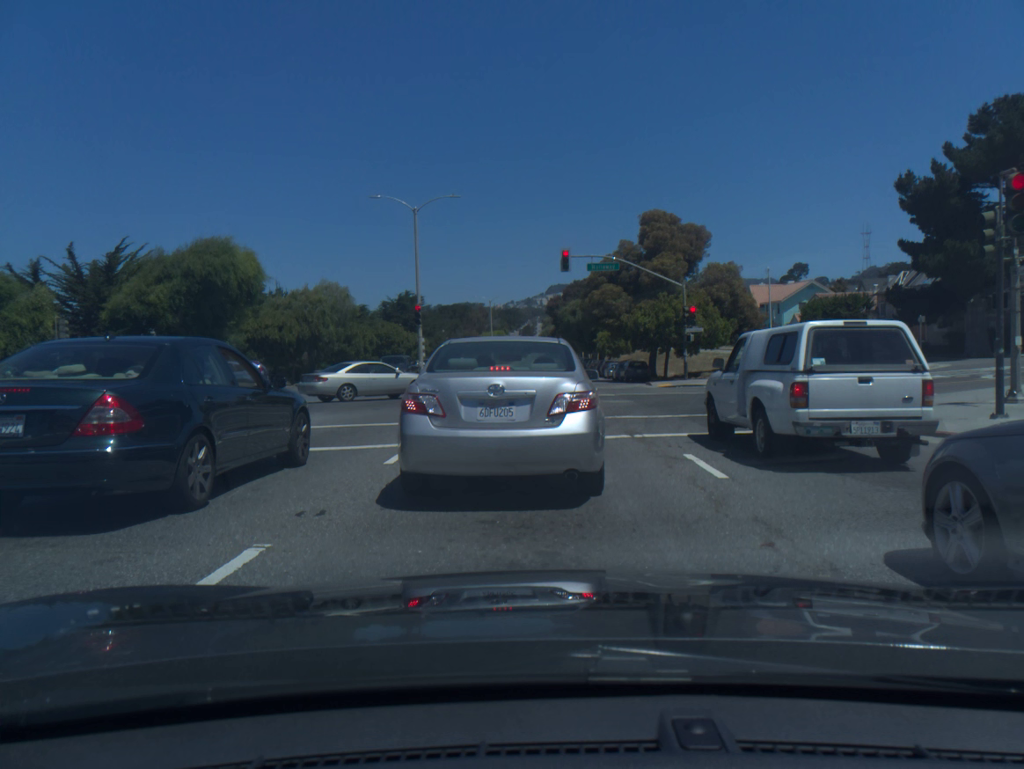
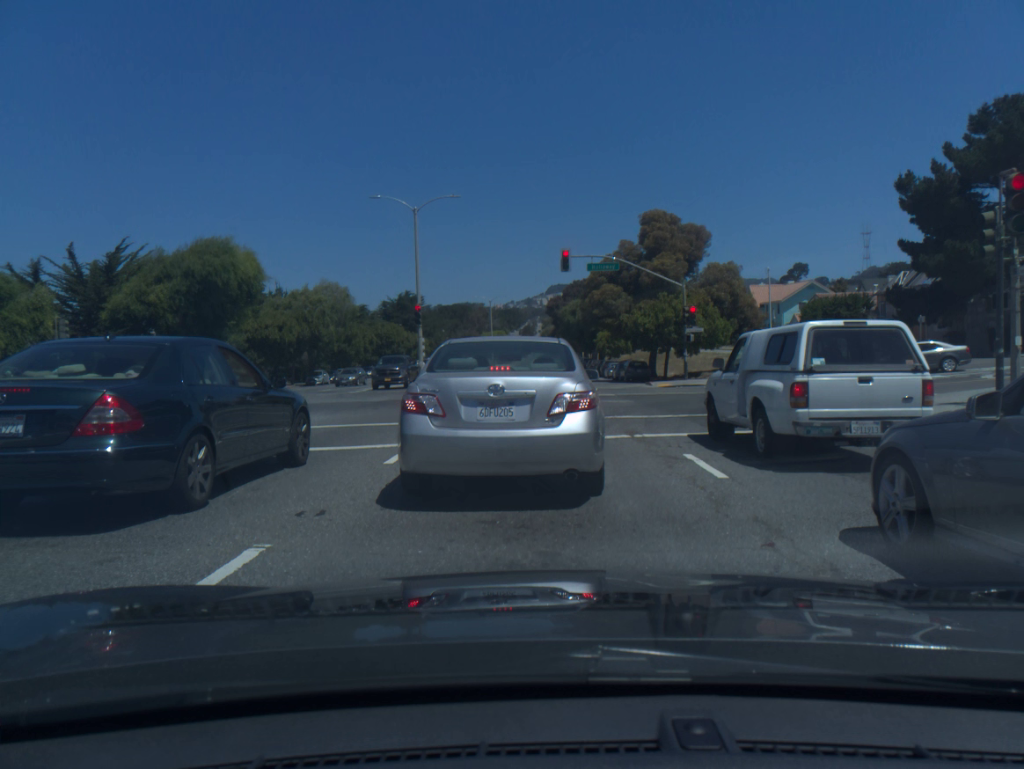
(0.0, 0.0) m; 0°
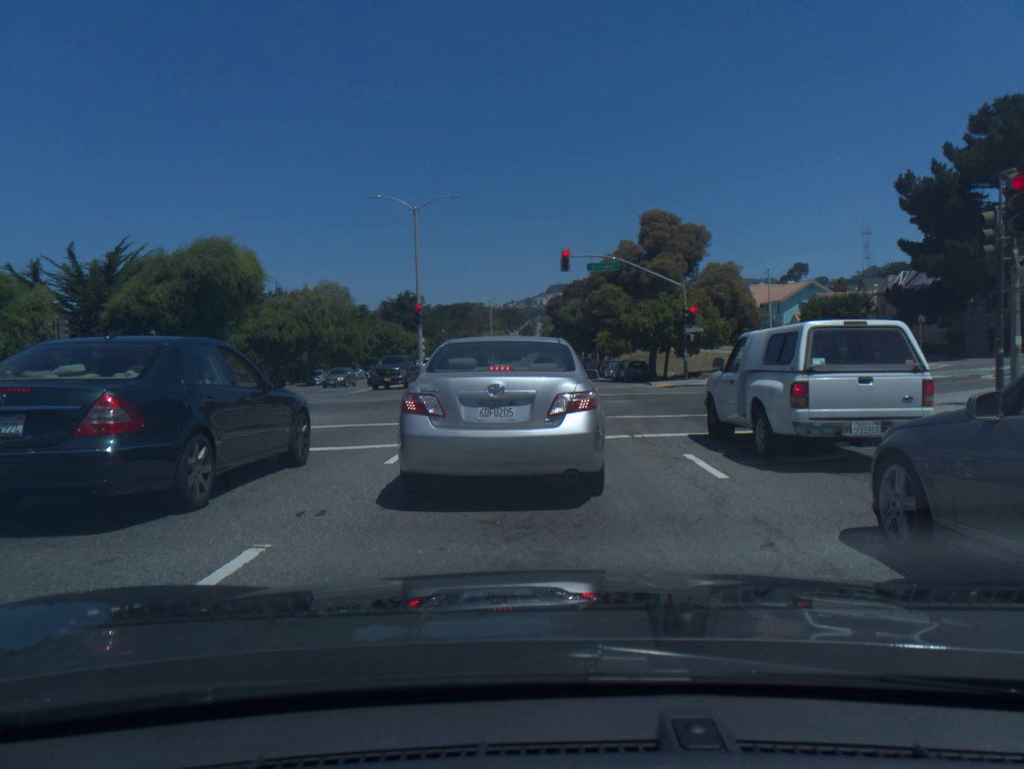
(0.0, 0.0) m; 0°
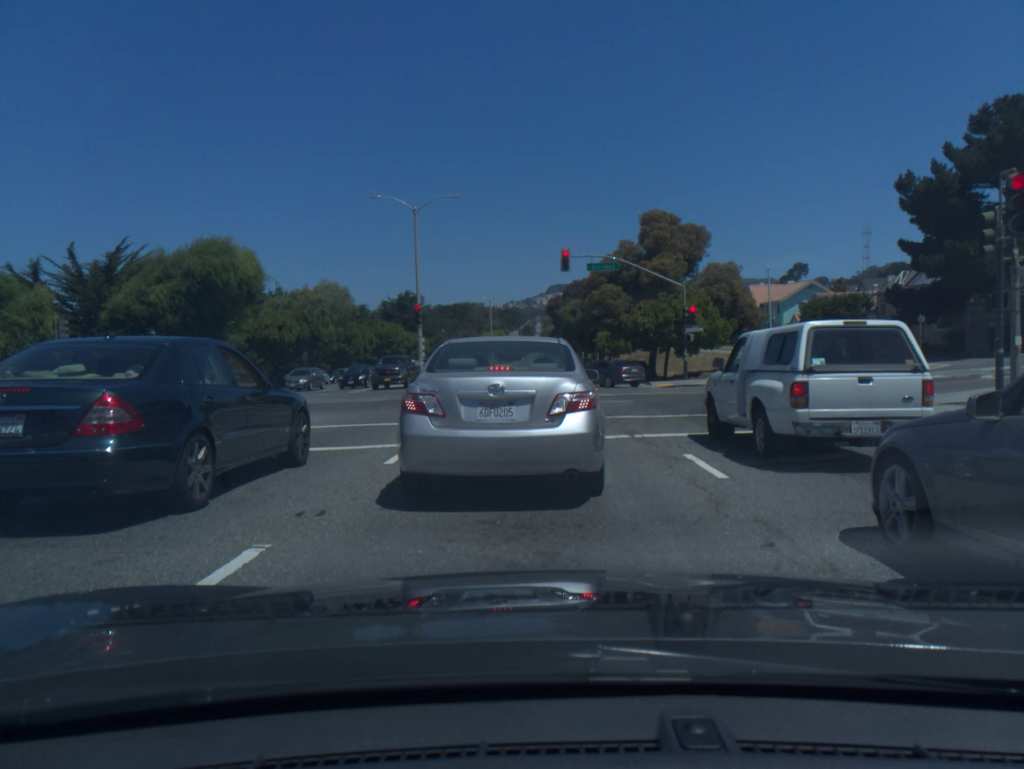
(0.0, 0.0) m; 0°
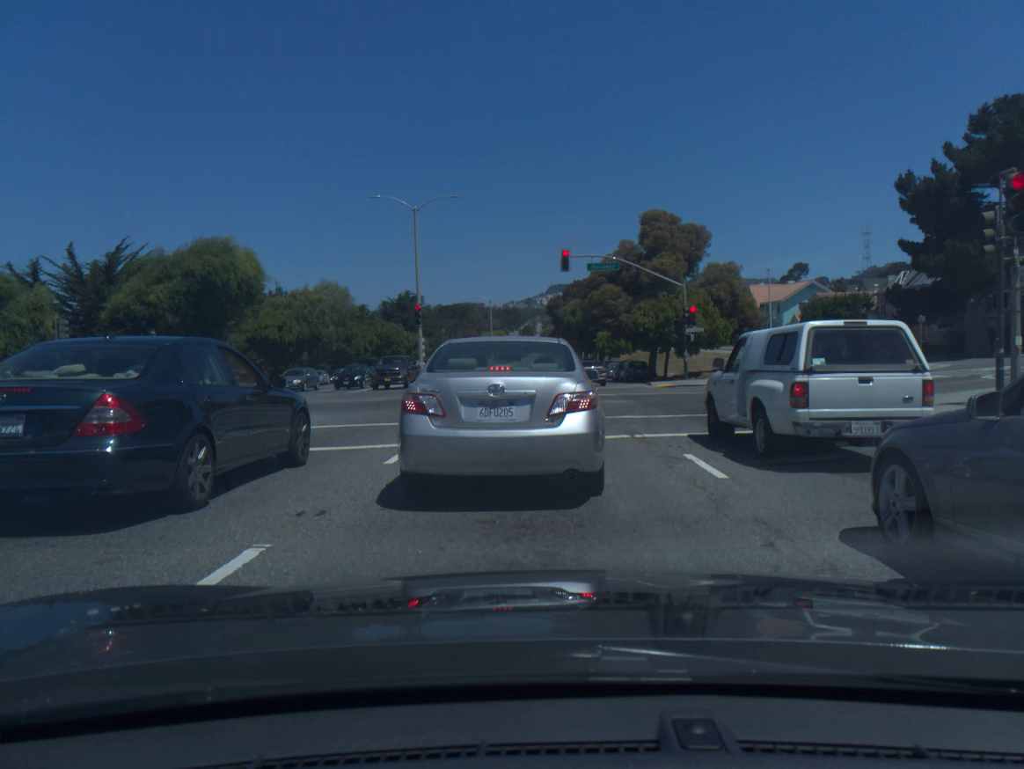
(0.0, 0.0) m; 0°
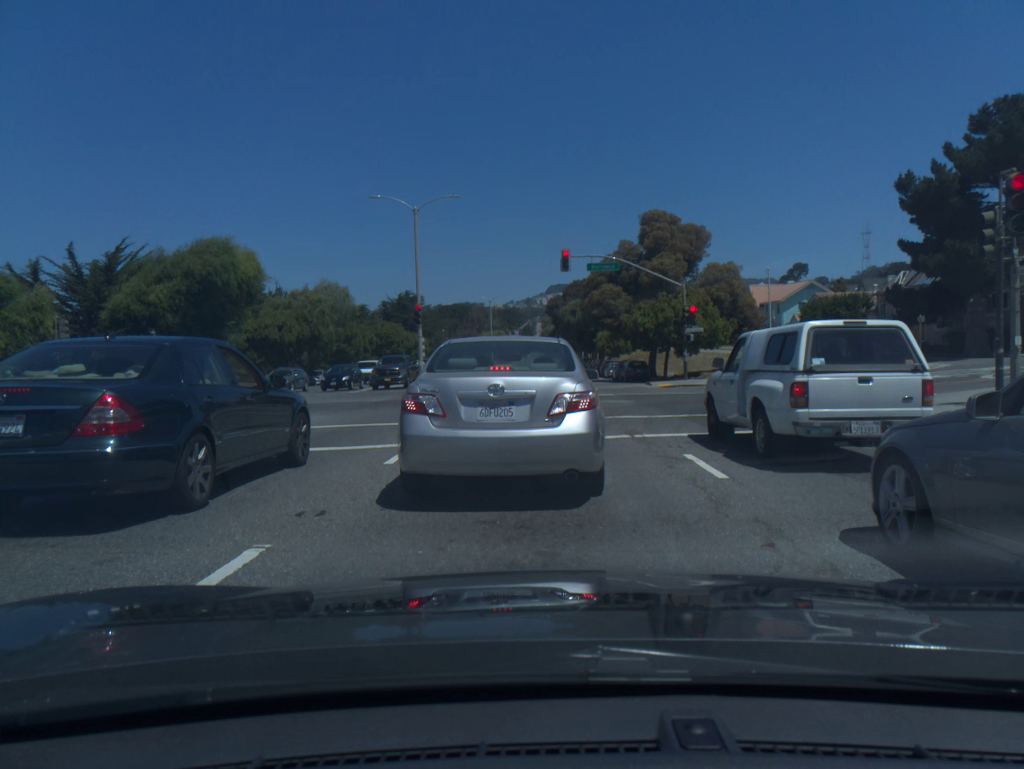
(0.0, 0.0) m; 0°
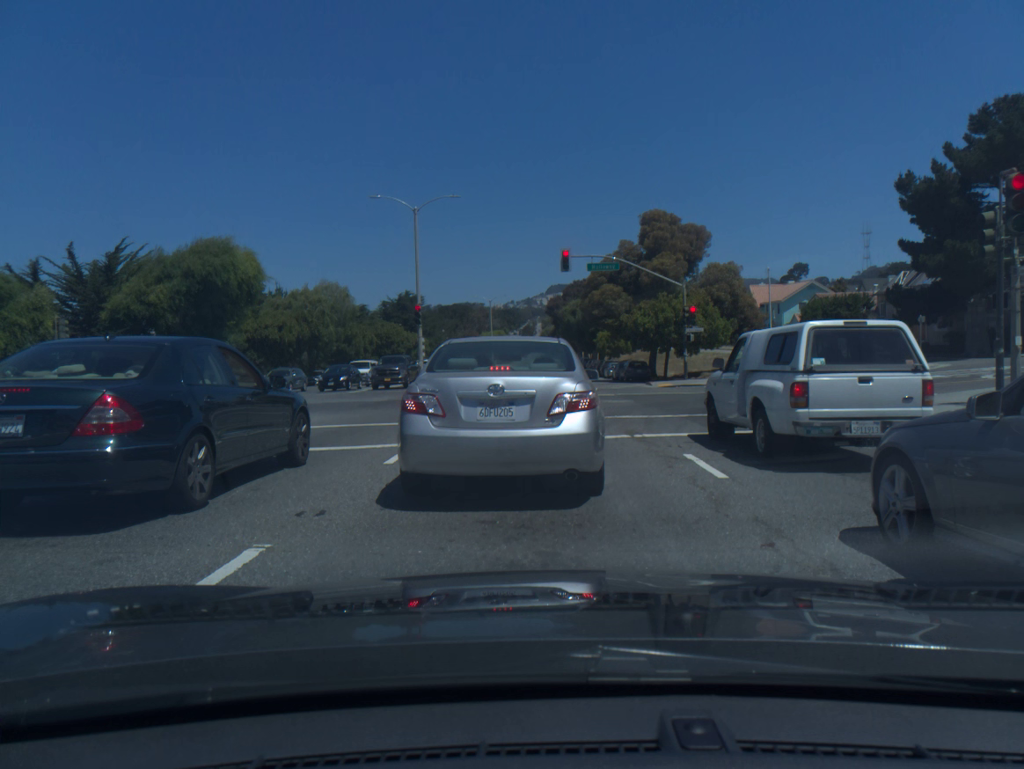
(0.0, 0.0) m; 0°
